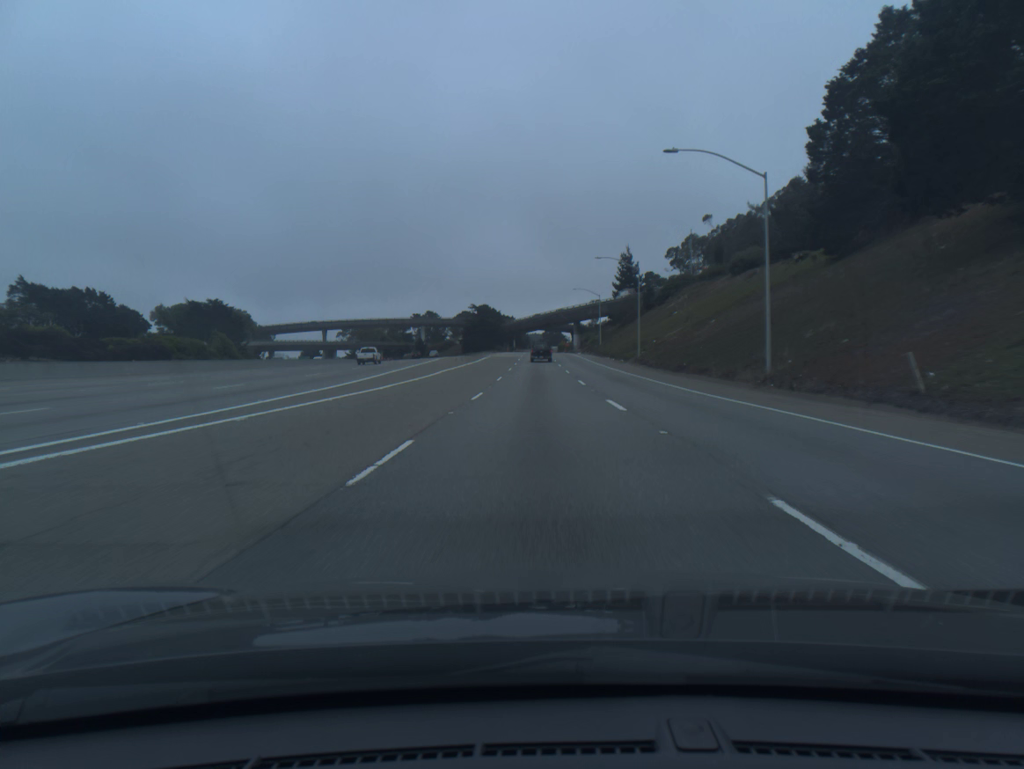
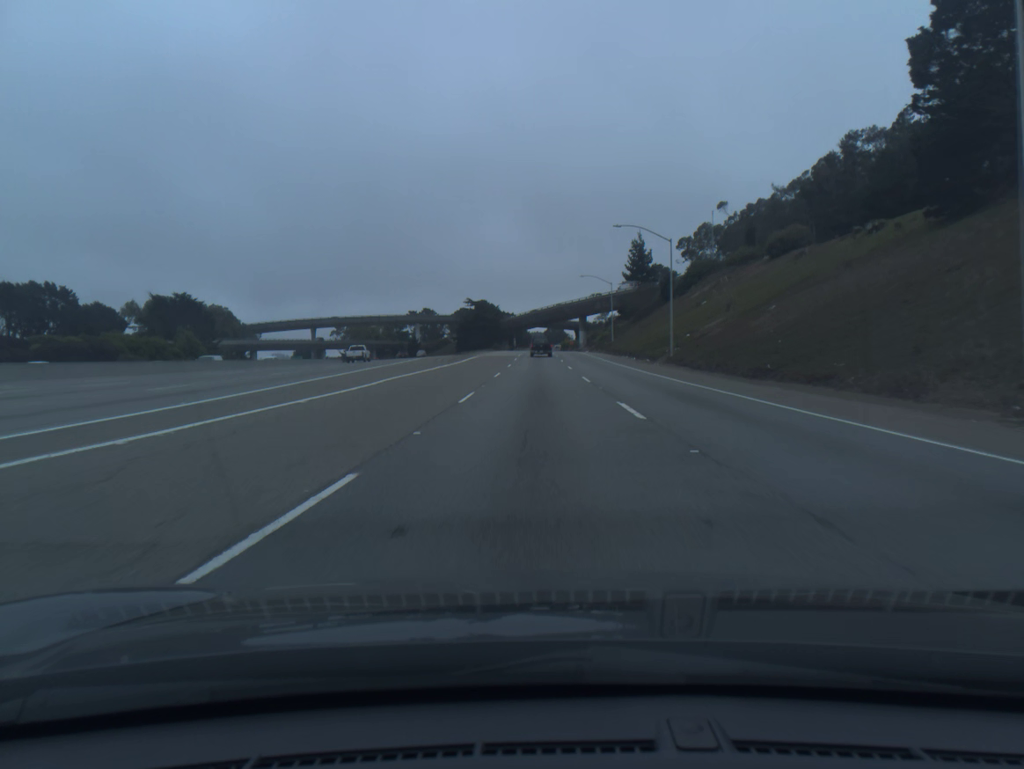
(0.0, +17.8) m; 0°
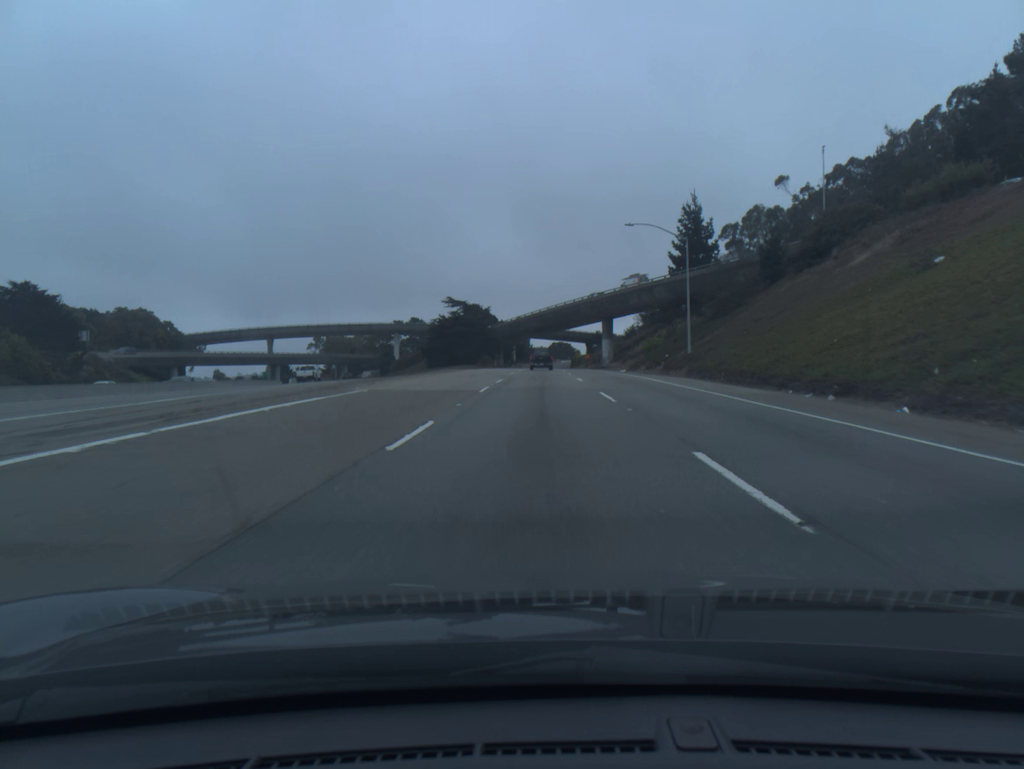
(-0.1, +52.8) m; 0°
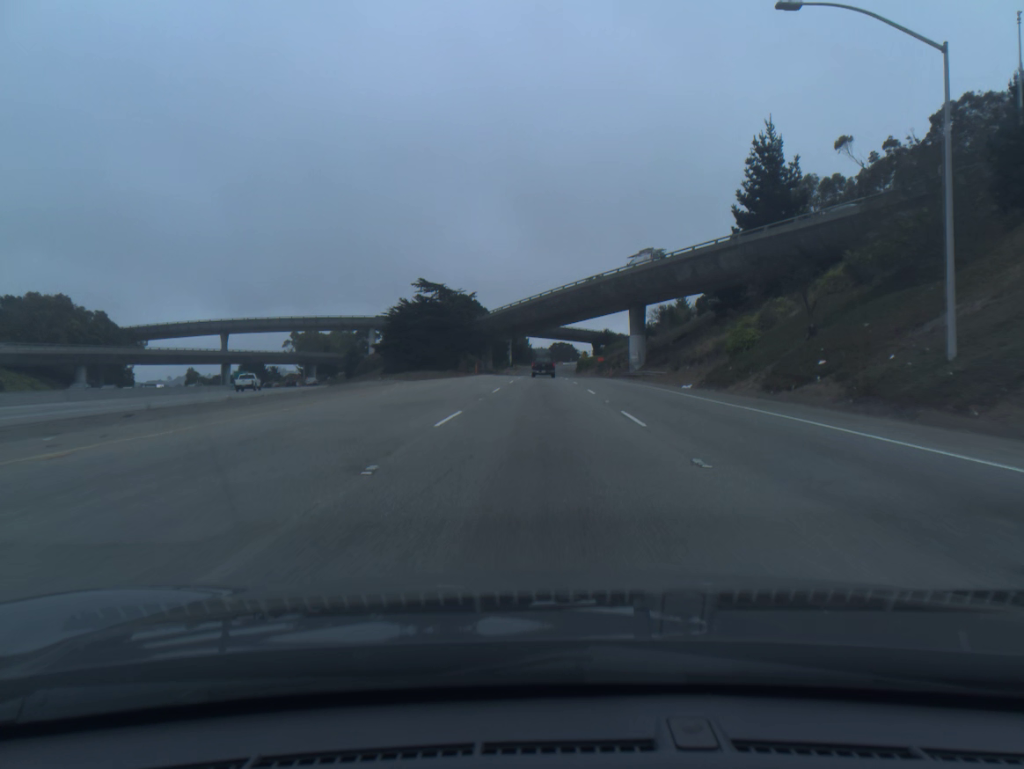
(0.0, +34.7) m; 0°
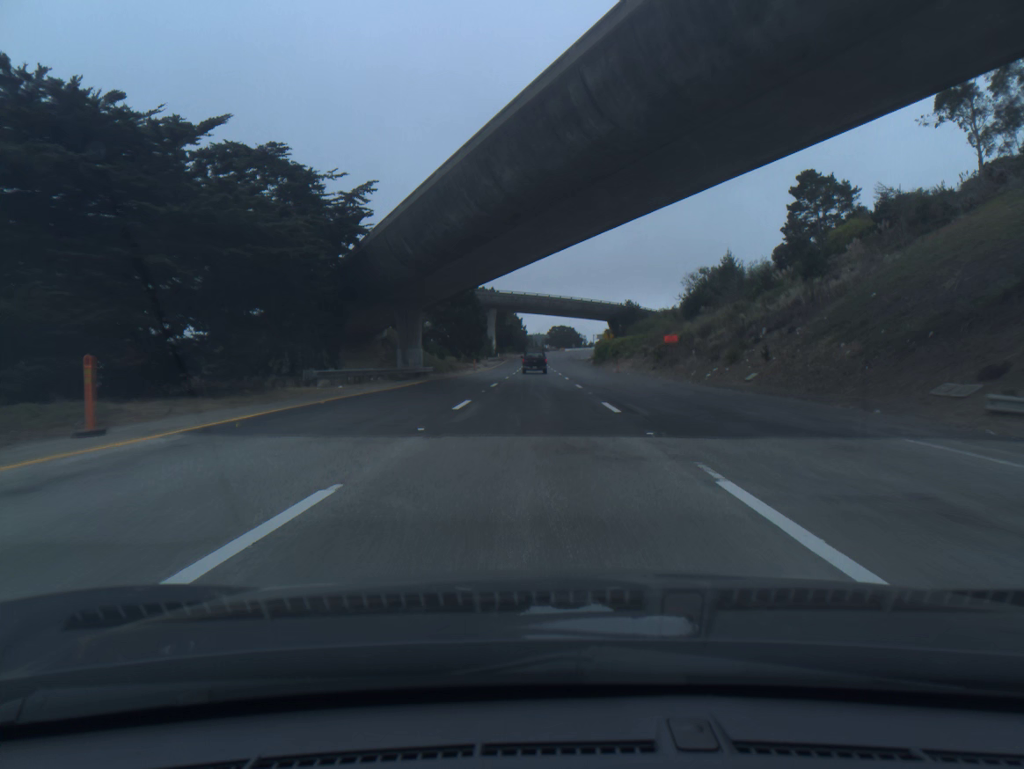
(+0.5, +68.7) m; 0°
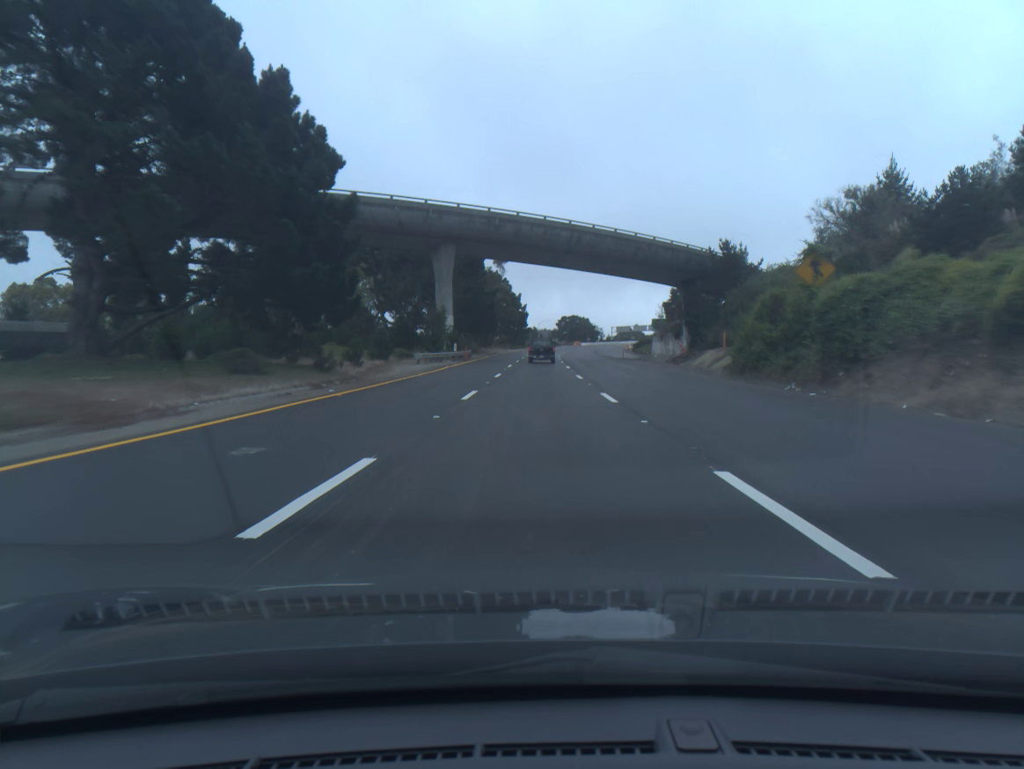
(-0.4, +84.5) m; 0°
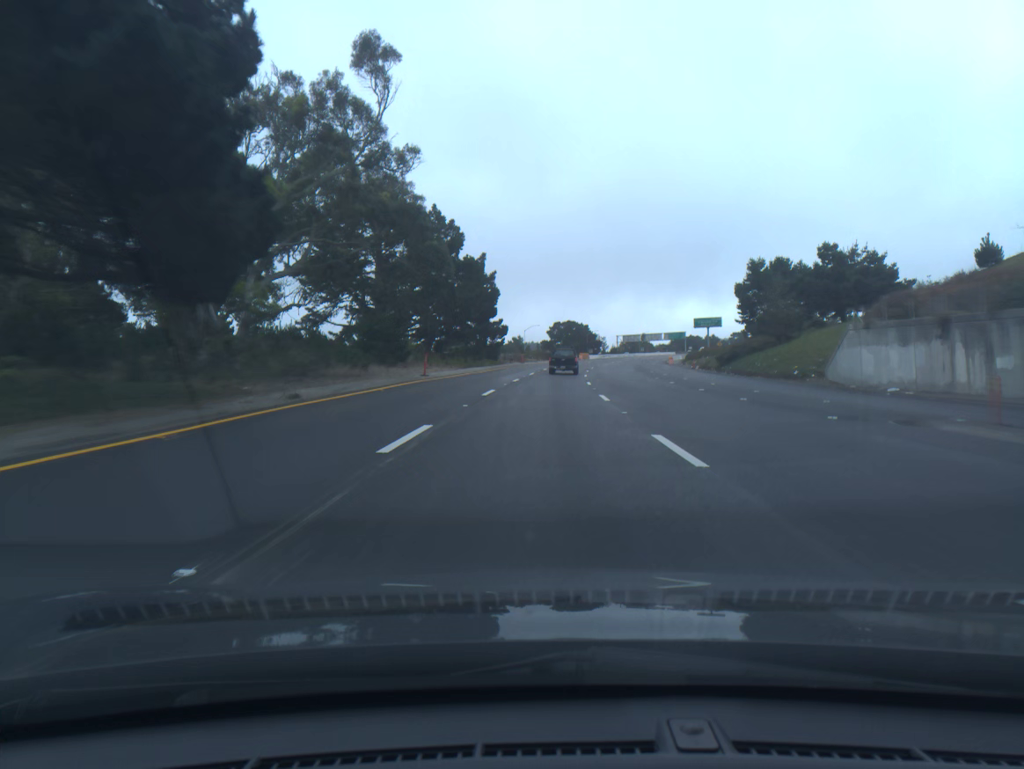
(+0.2, +81.3) m; +1°
